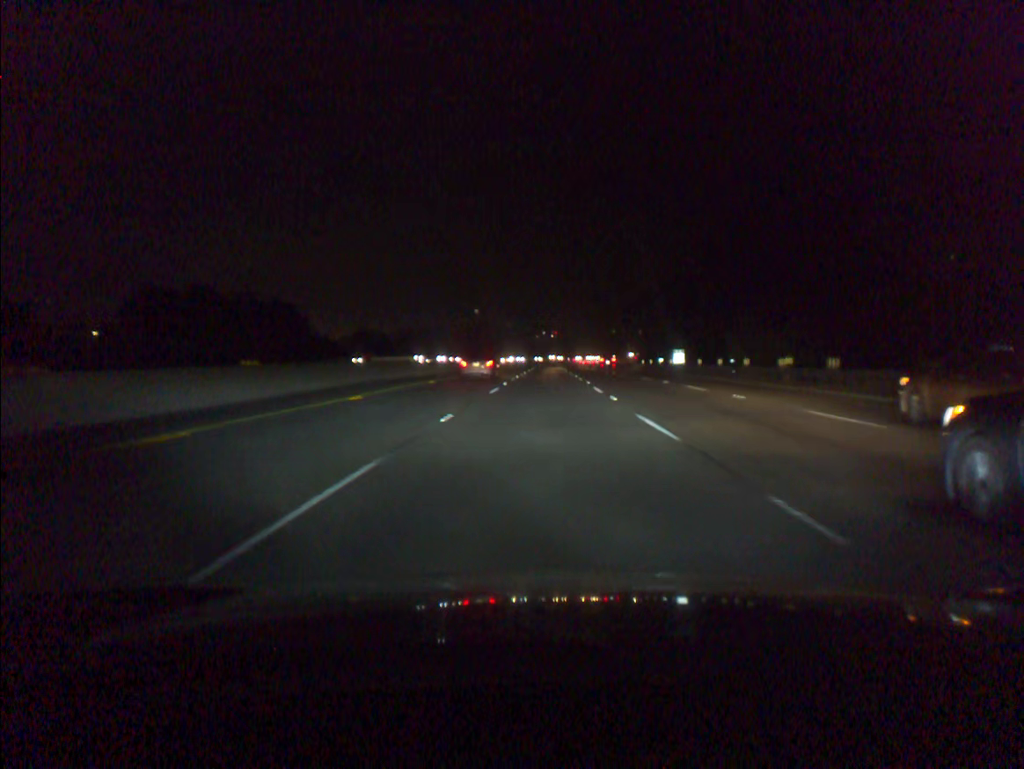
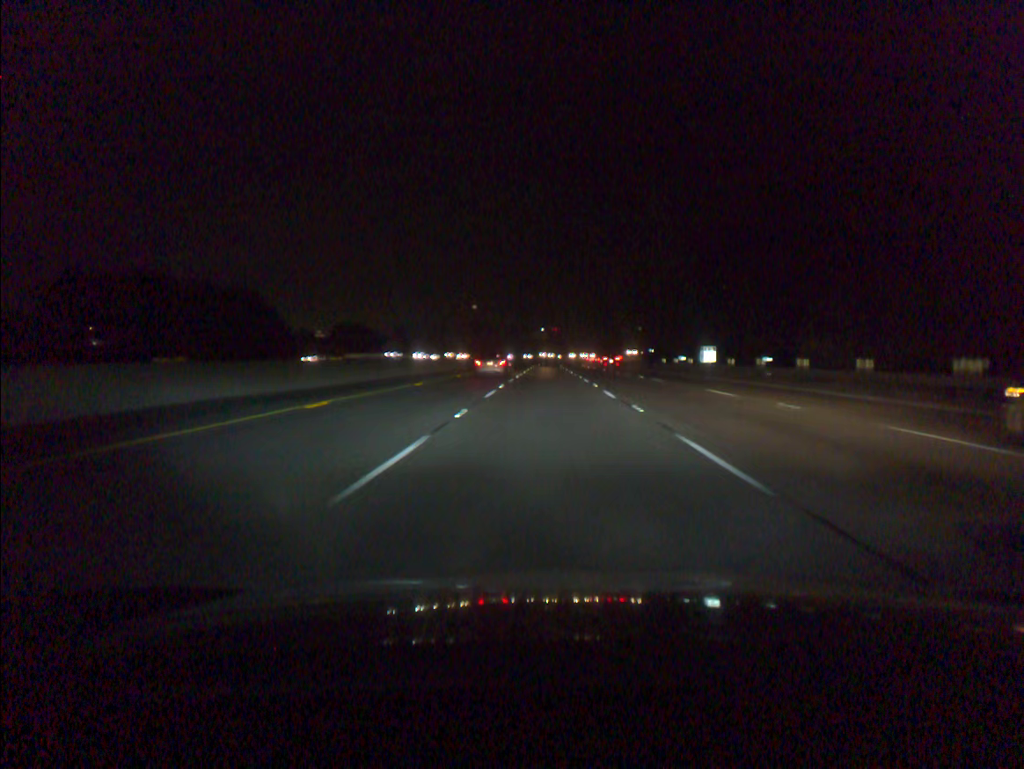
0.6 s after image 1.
(0.0, +18.4) m; 0°
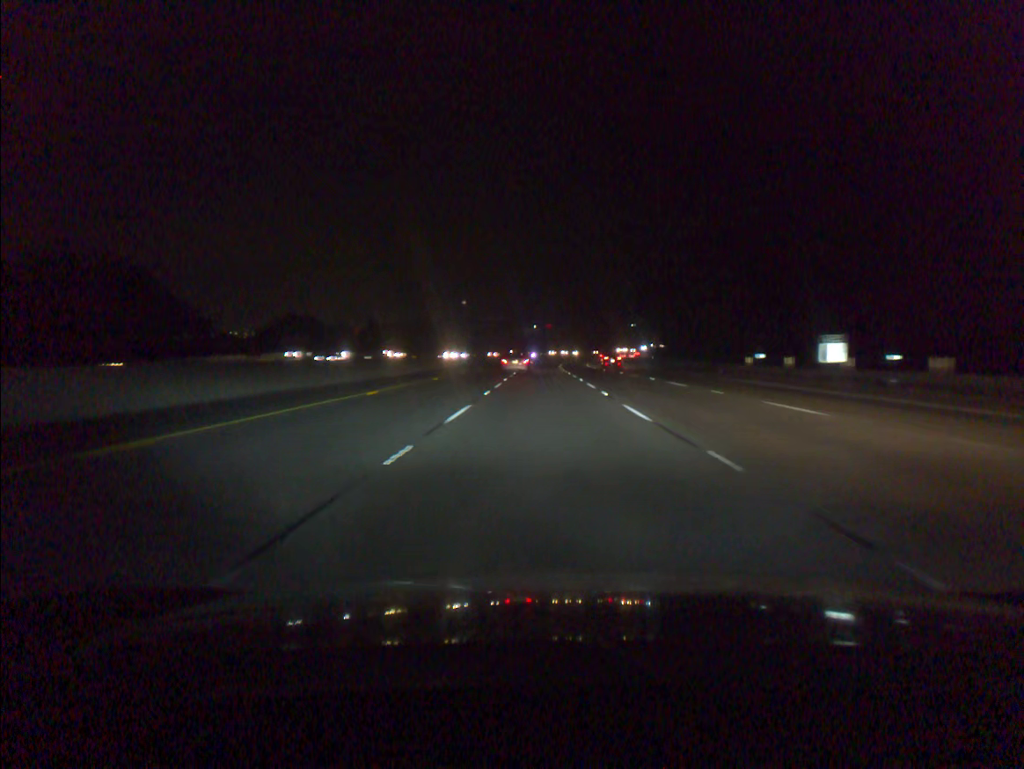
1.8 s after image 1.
(+0.2, +36.9) m; 0°
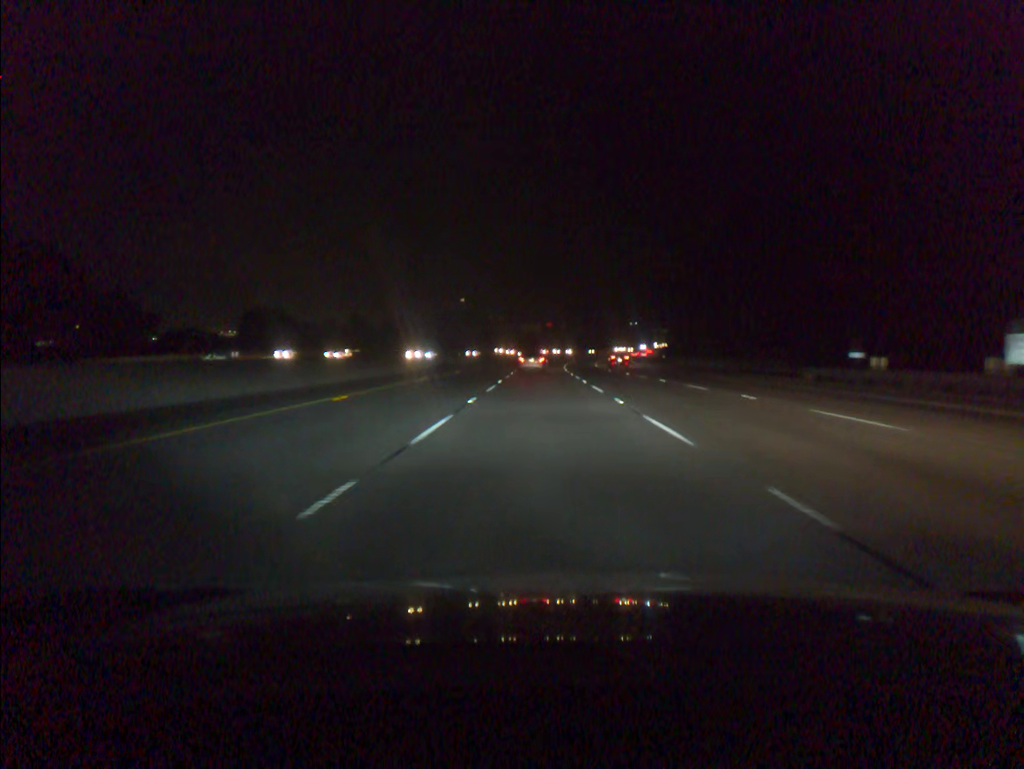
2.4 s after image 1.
(0.0, +18.5) m; 0°
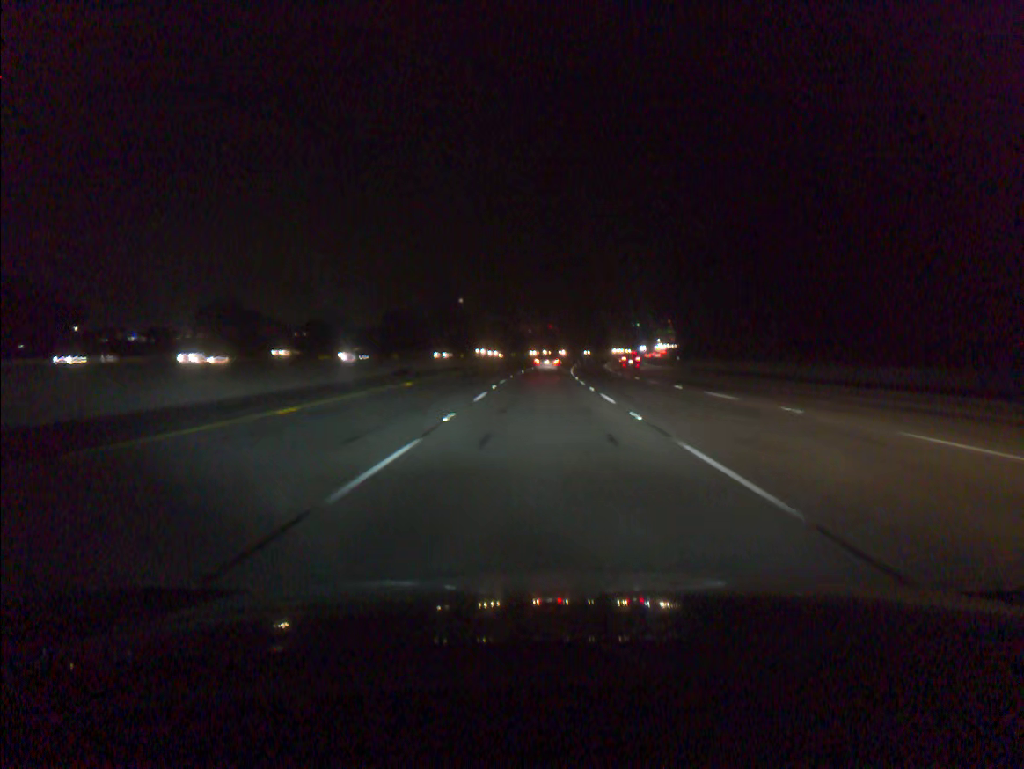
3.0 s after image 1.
(0.0, +18.5) m; 0°
